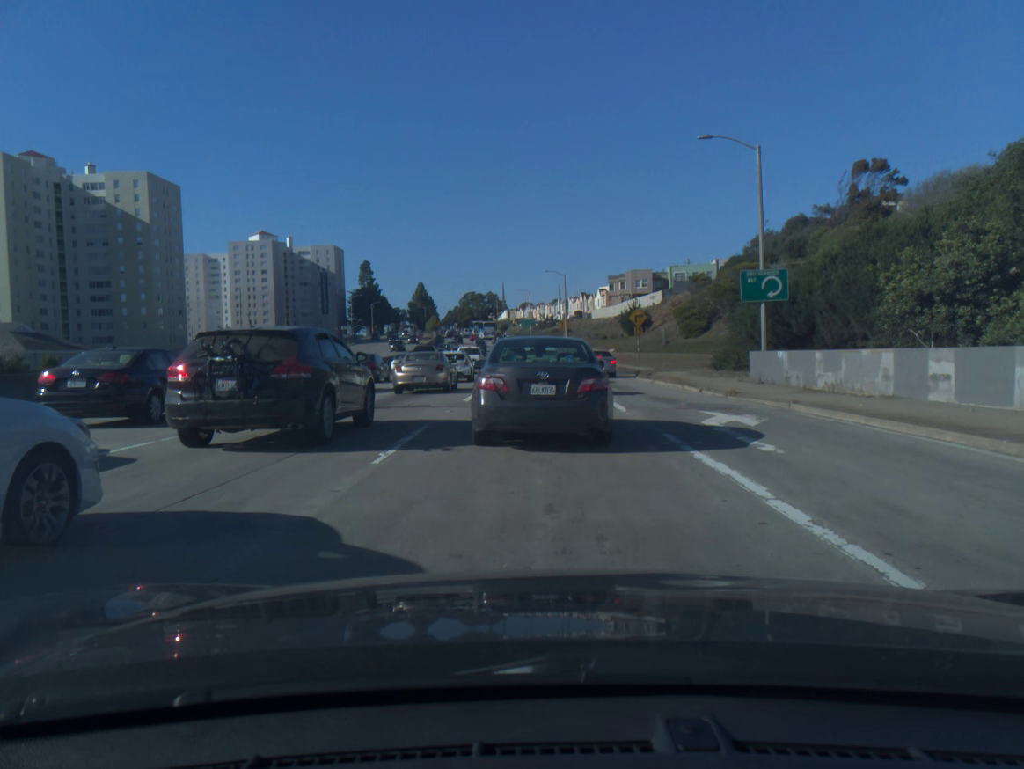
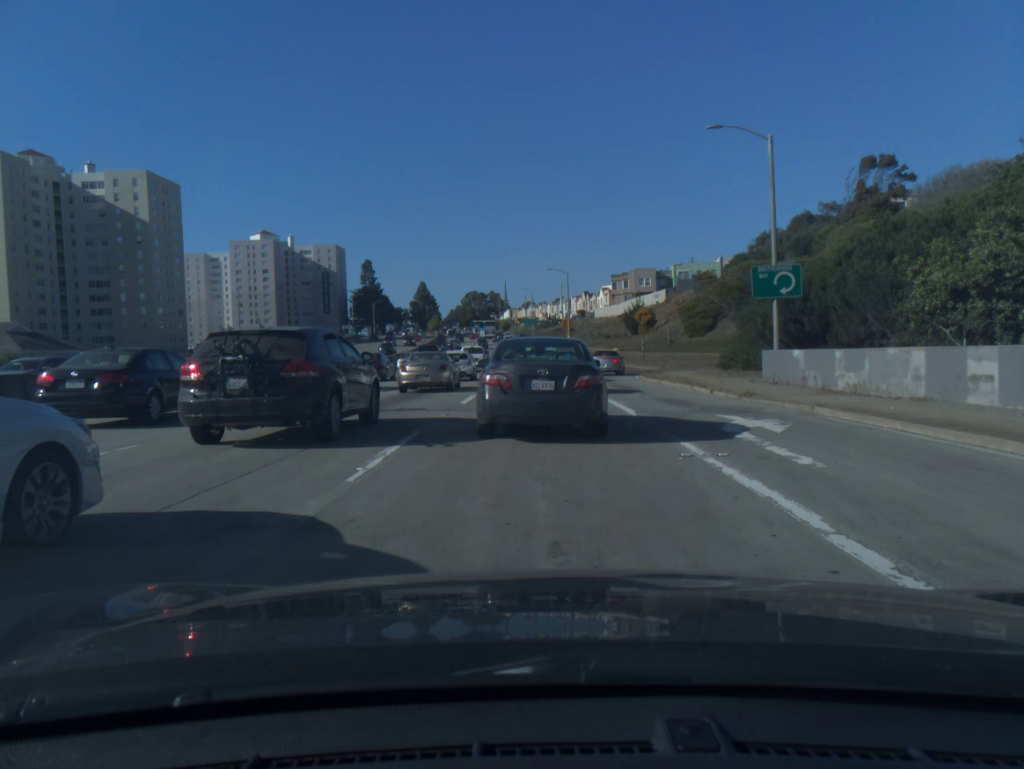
(0.0, +1.3) m; 0°
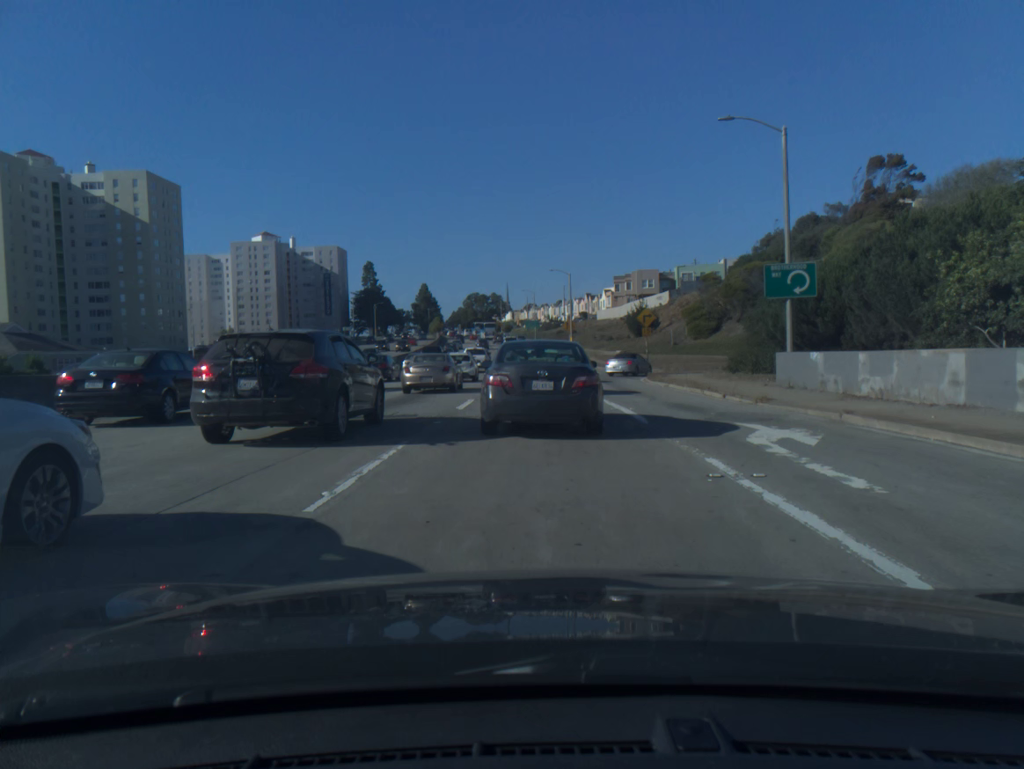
(0.0, +1.4) m; -1°
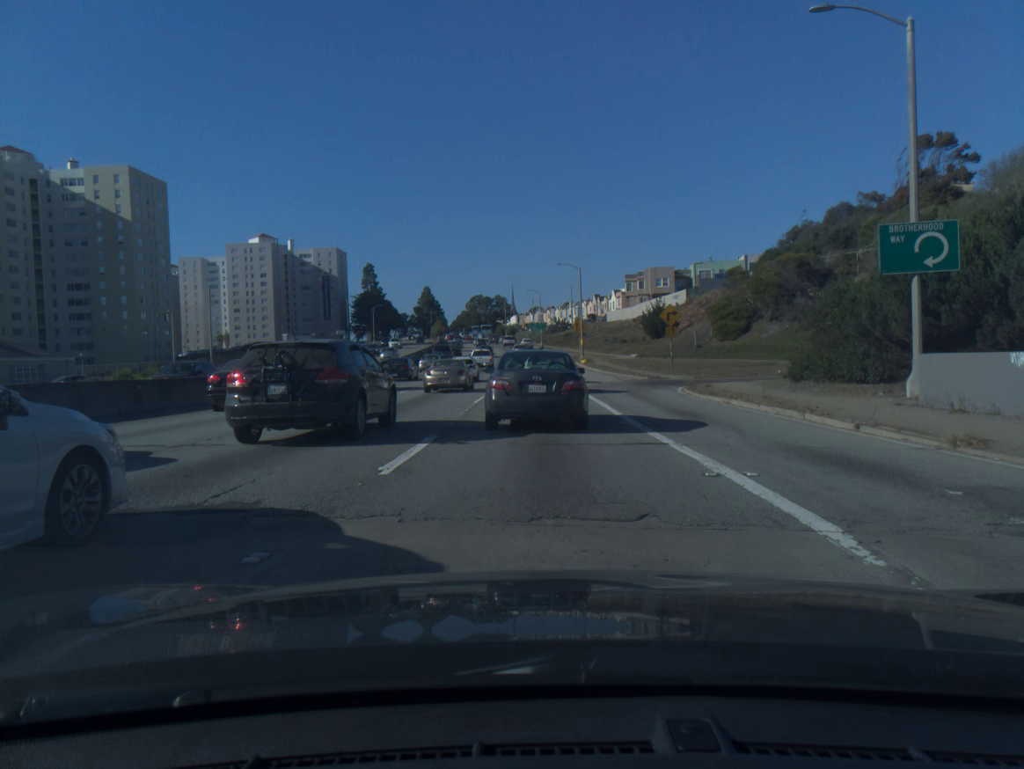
(+0.1, +9.0) m; 0°
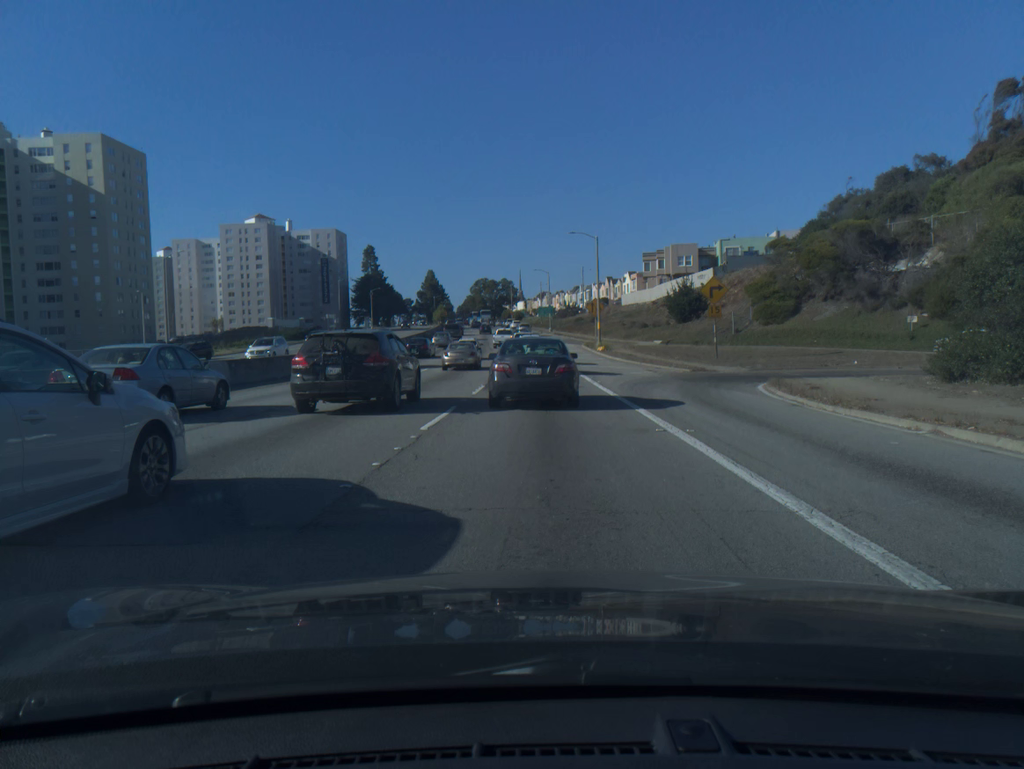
(-0.1, +11.5) m; -1°
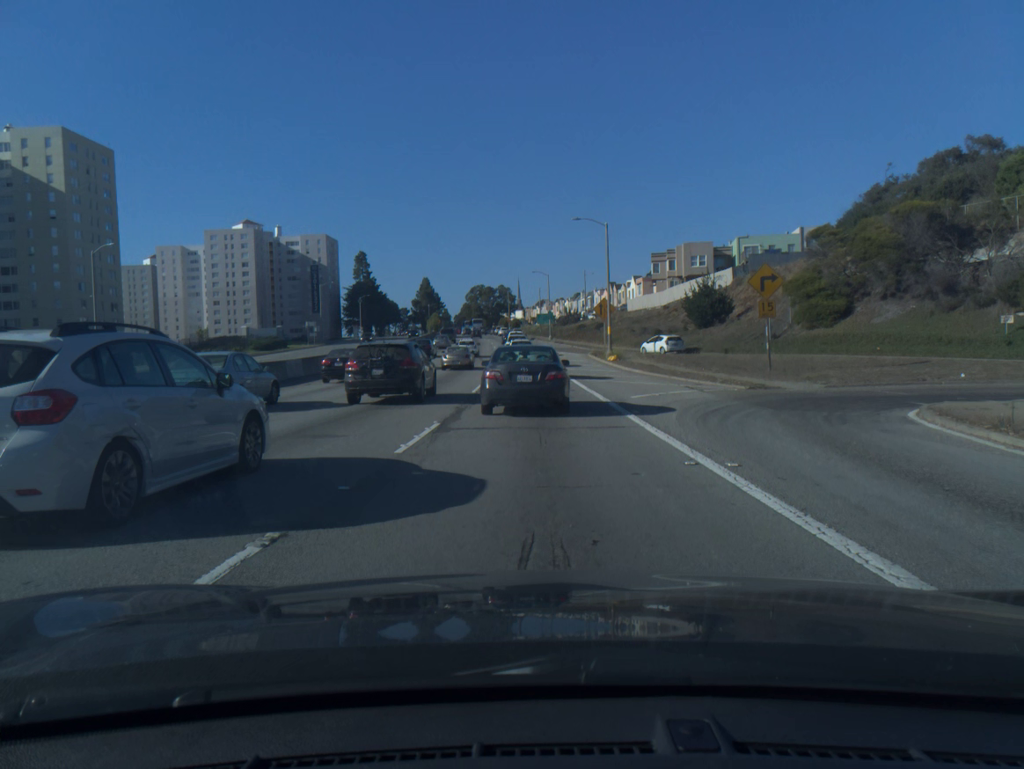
(0.0, +10.8) m; 0°
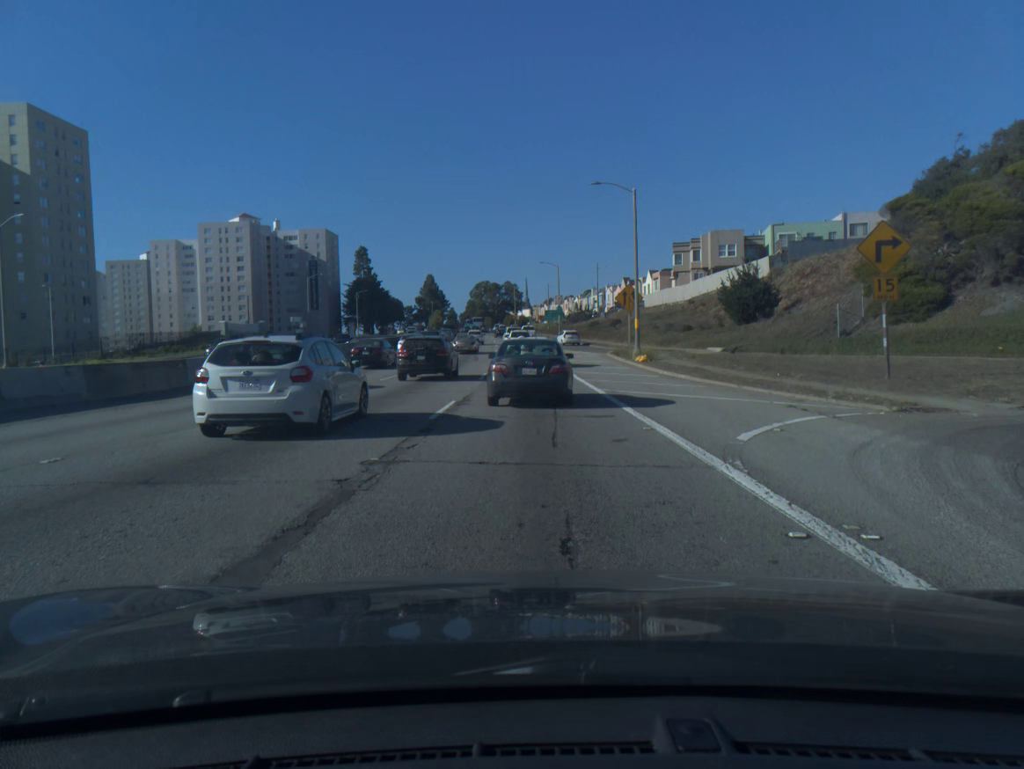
(0.0, +11.2) m; 0°
